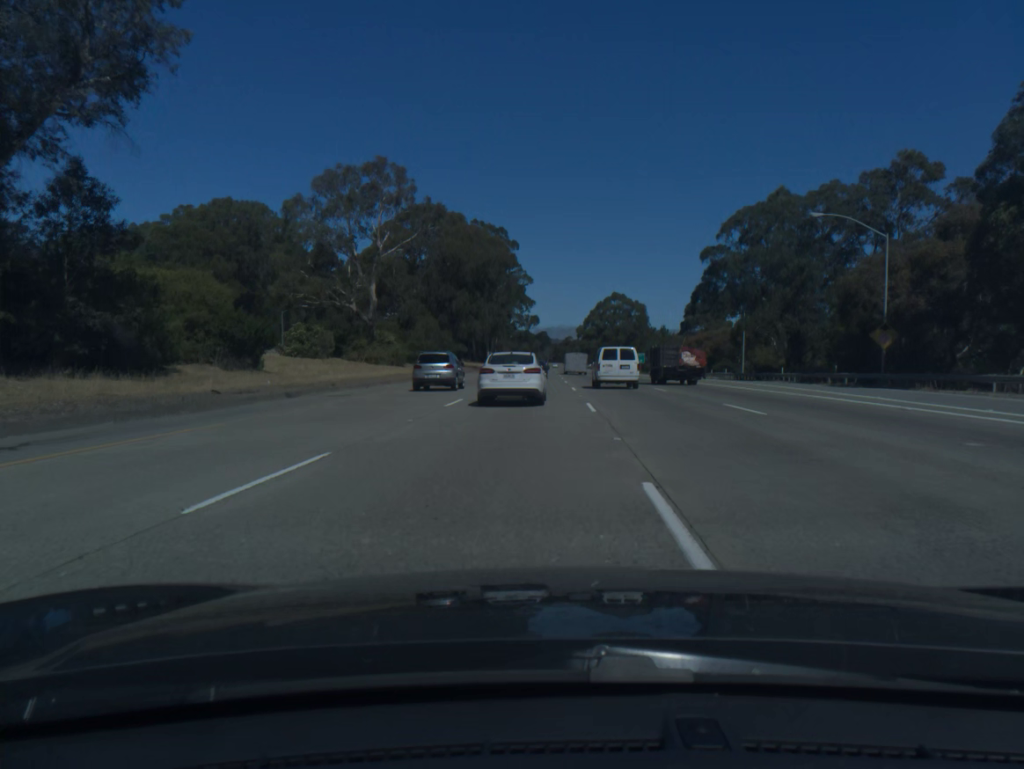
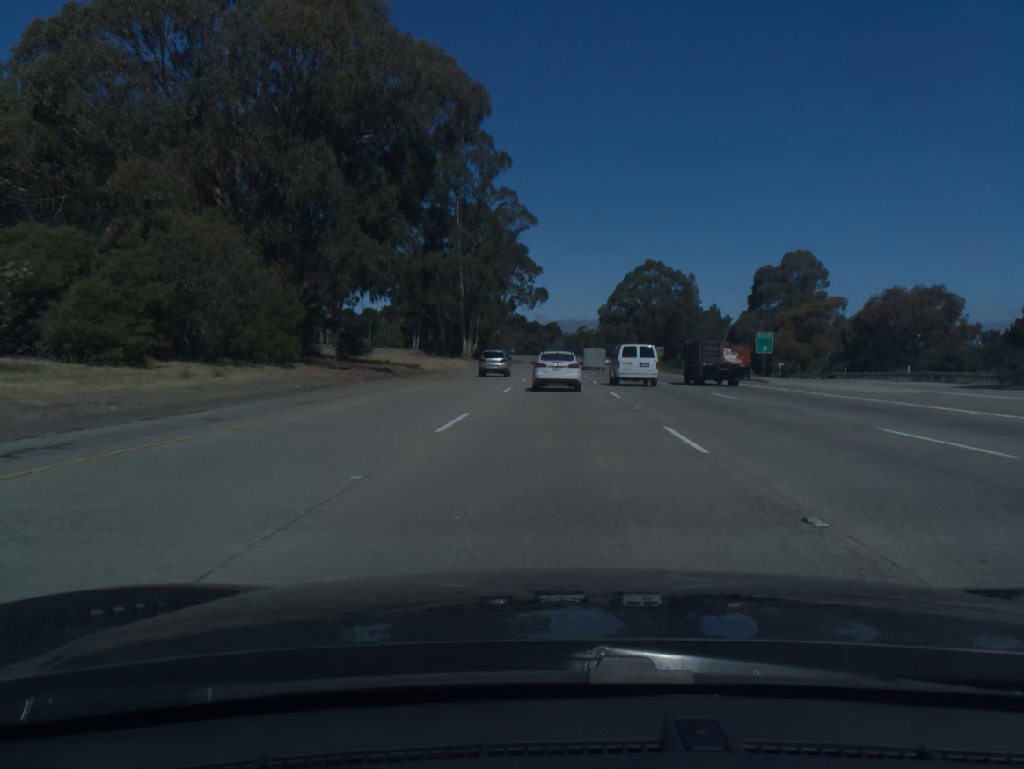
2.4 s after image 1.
(-0.3, +66.3) m; -1°
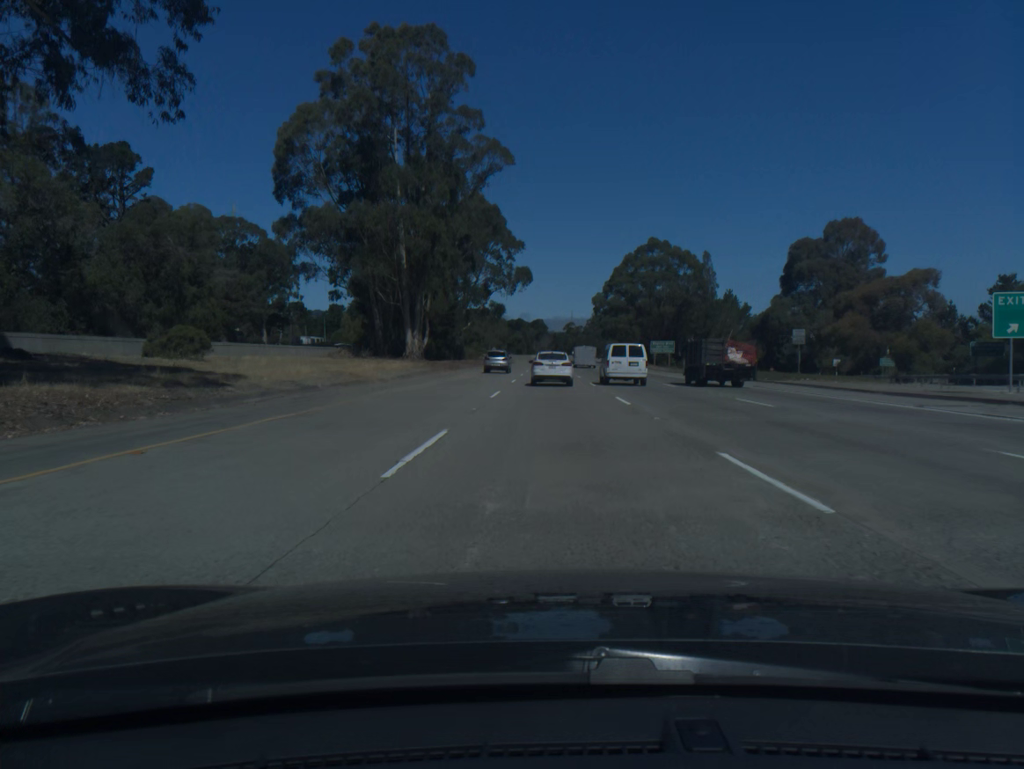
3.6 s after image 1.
(+0.2, +33.3) m; +1°
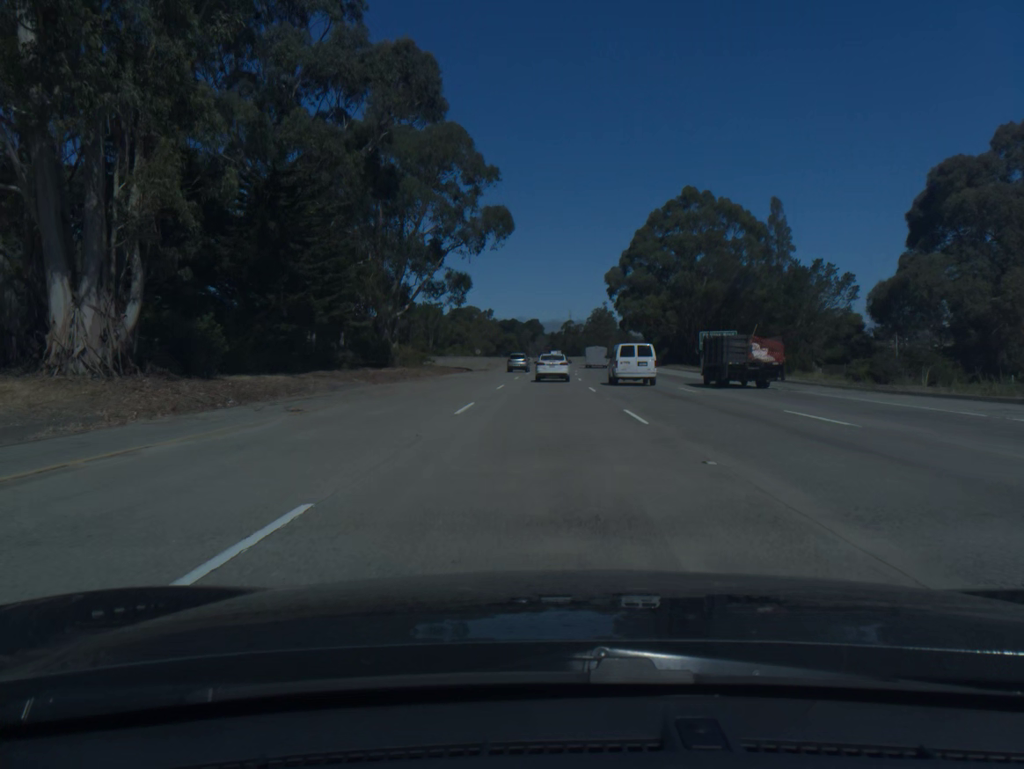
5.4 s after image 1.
(+0.3, +49.9) m; 0°
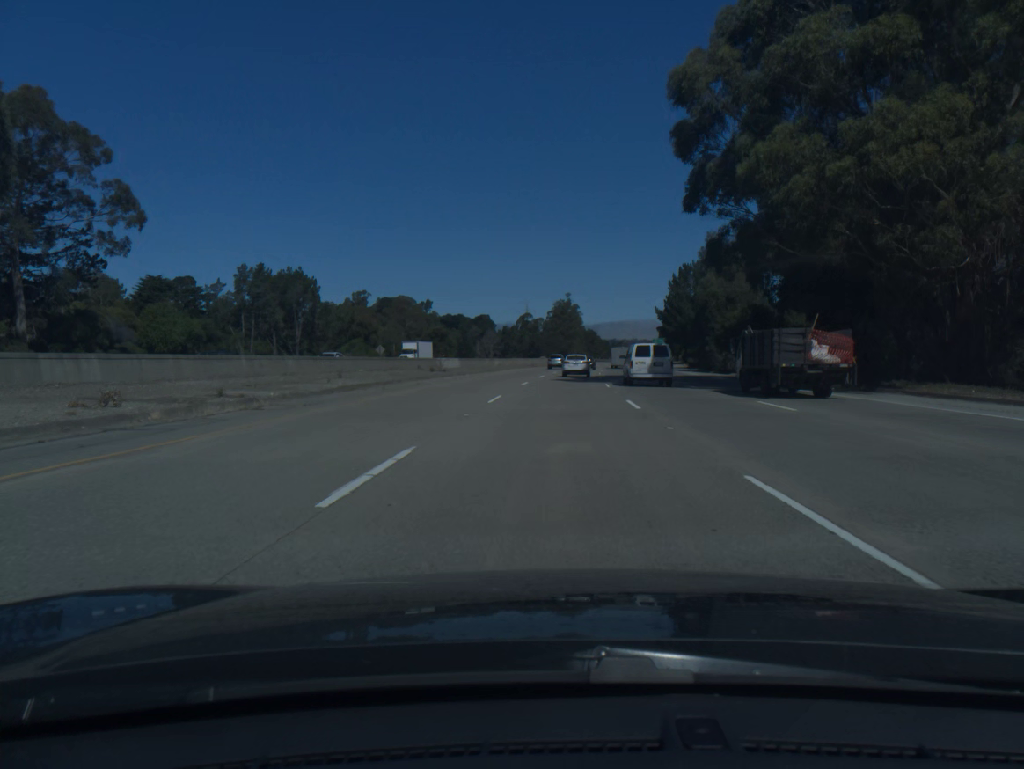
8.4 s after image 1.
(+1.3, +83.9) m; +3°
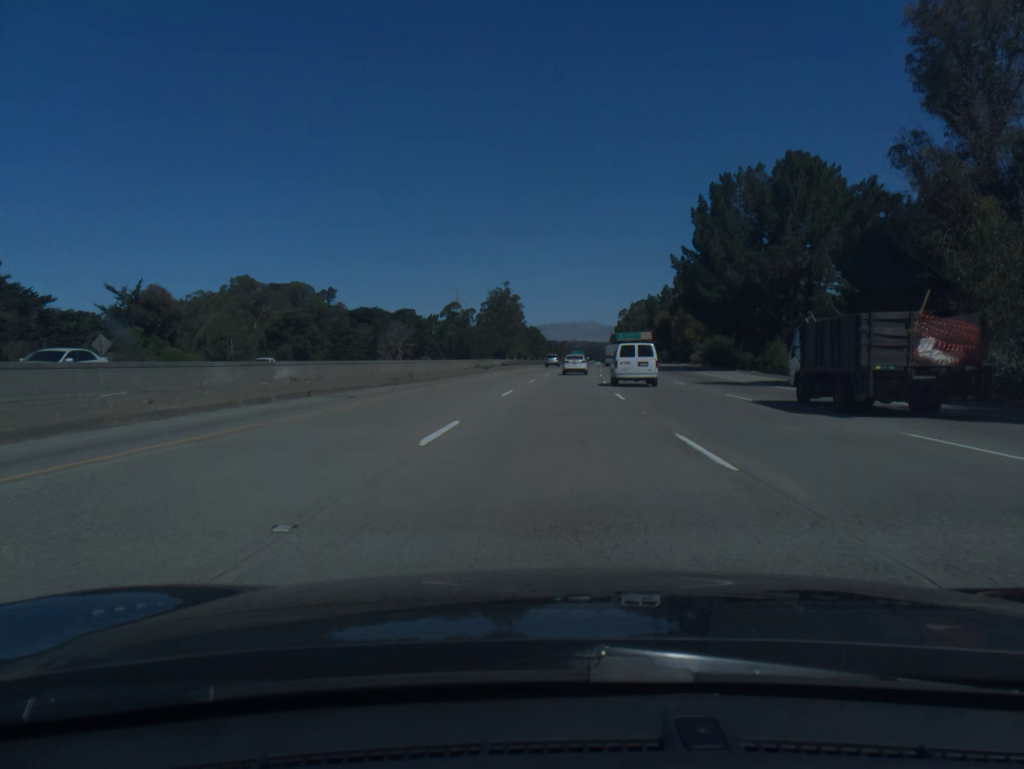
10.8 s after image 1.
(+2.7, +68.5) m; +4°
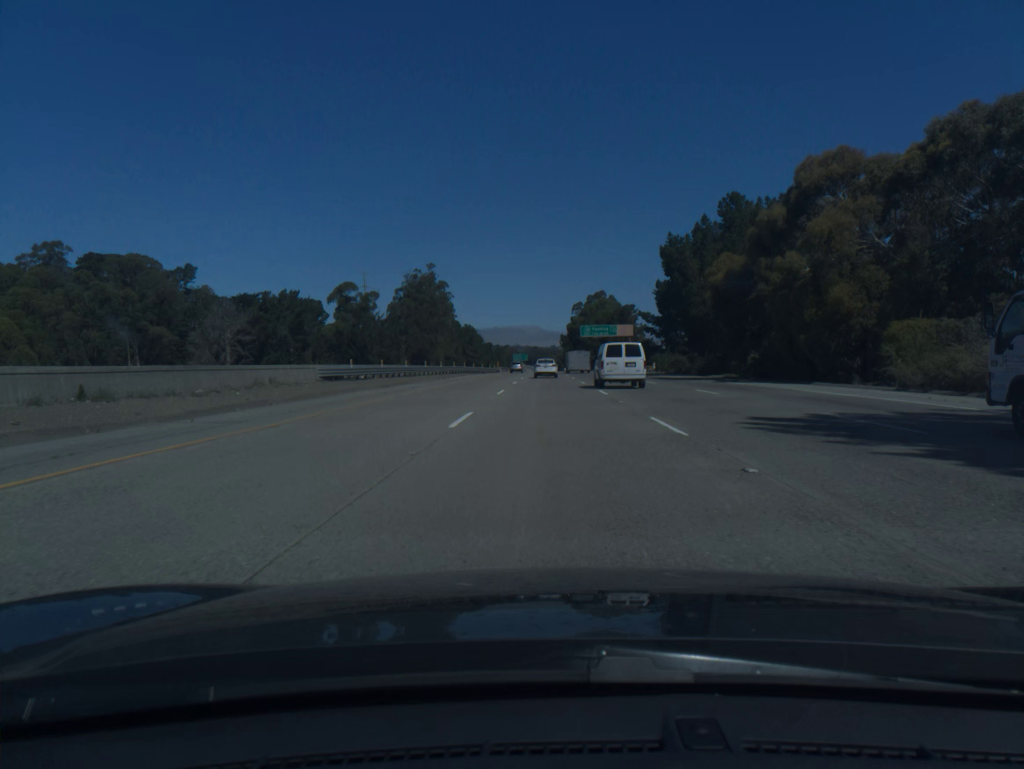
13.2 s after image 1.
(+2.6, +69.9) m; +4°
